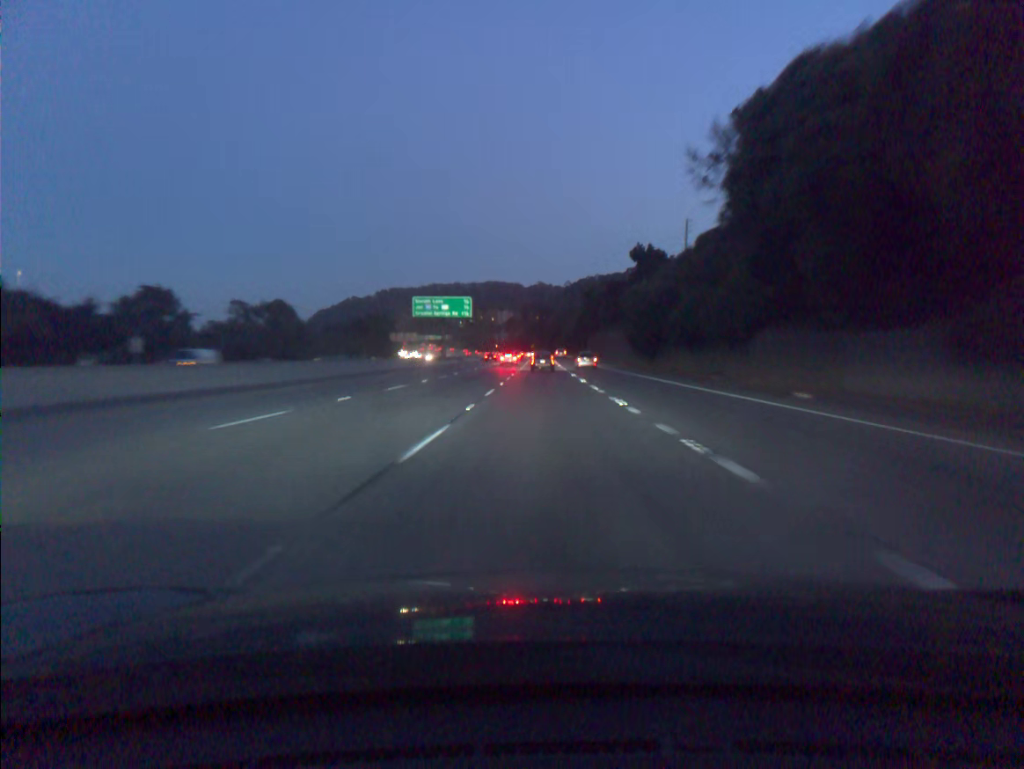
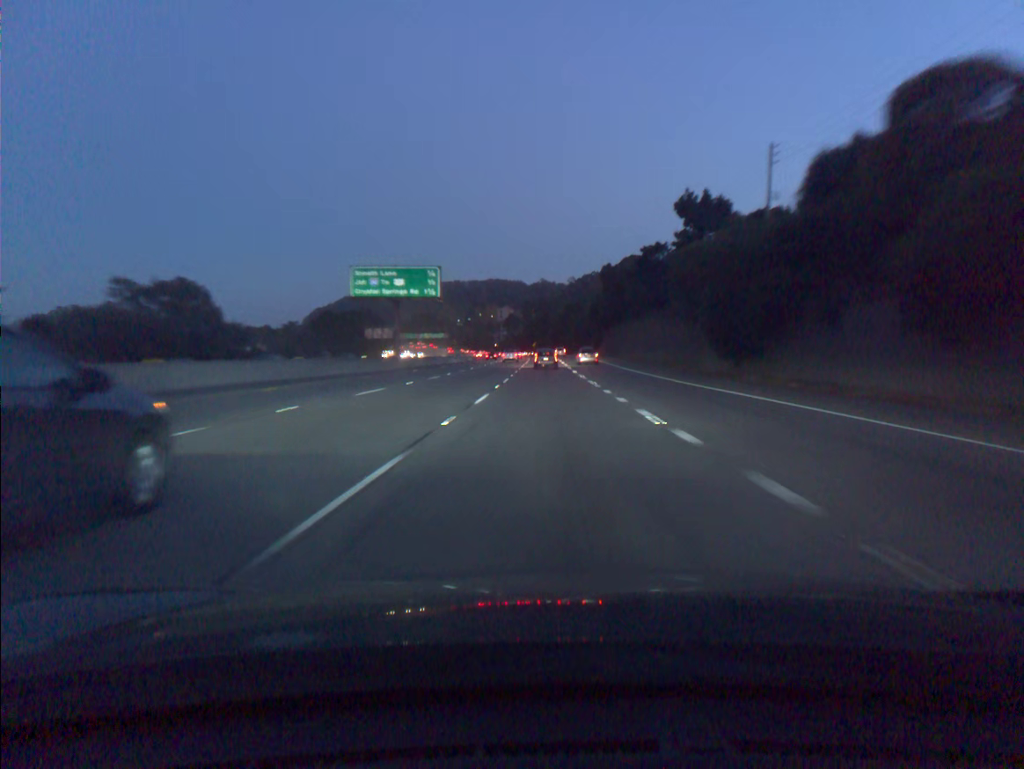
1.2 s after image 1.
(-0.1, +33.0) m; 0°
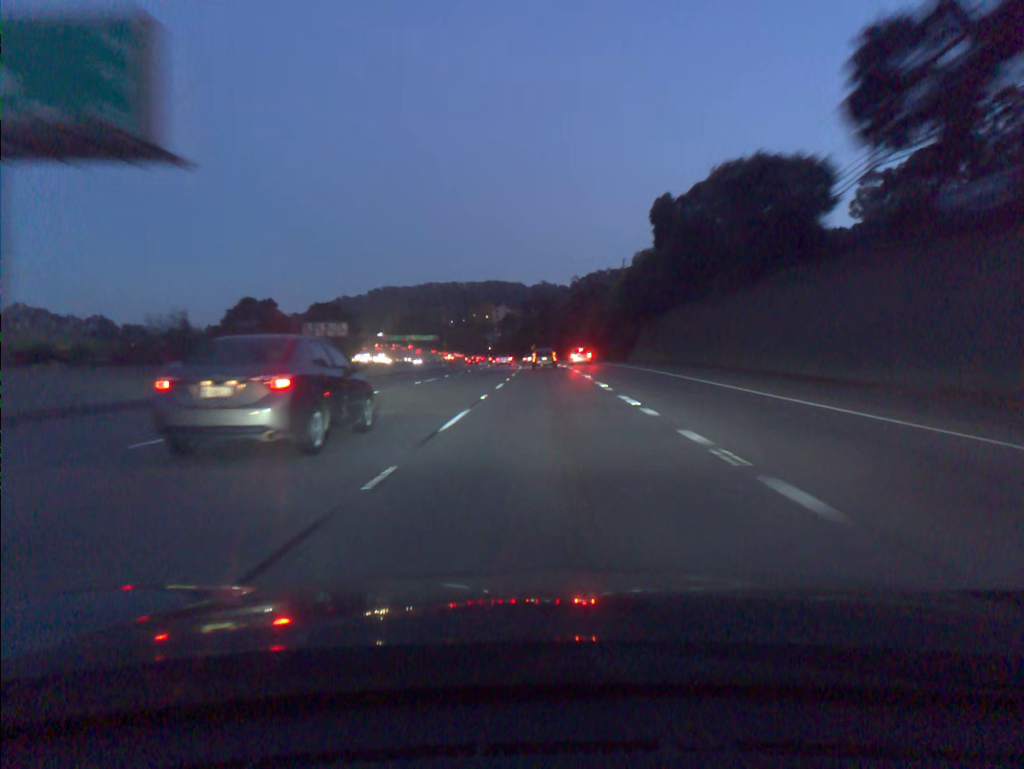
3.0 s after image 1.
(0.0, +49.3) m; 0°
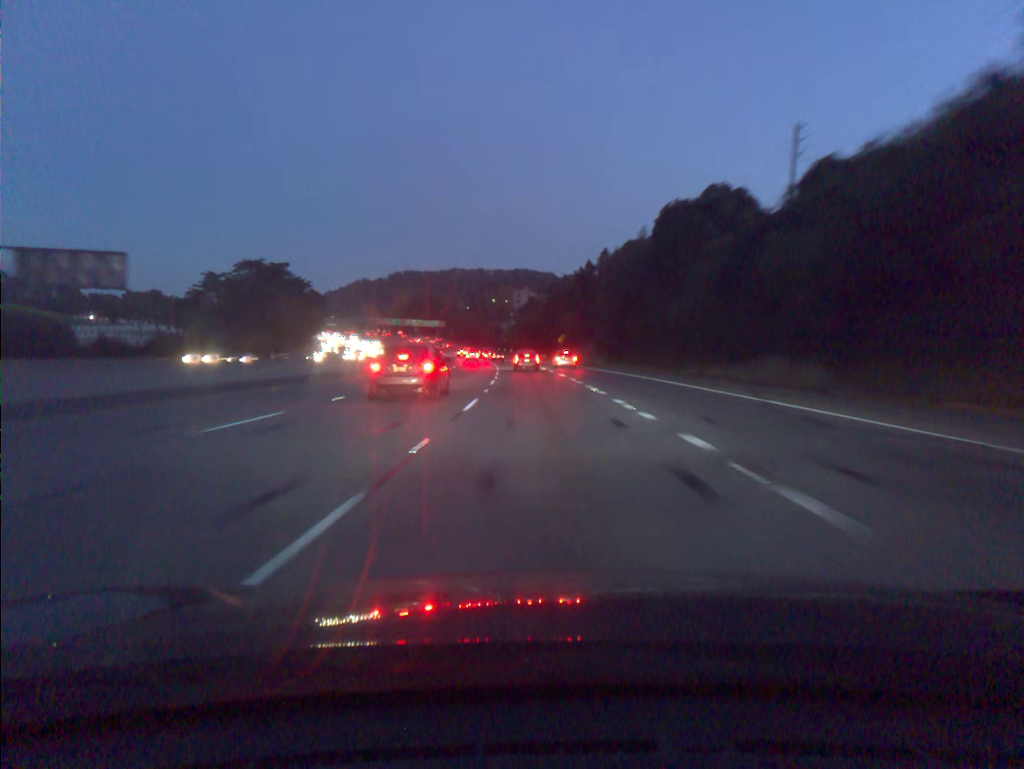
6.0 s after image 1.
(-0.7, +81.4) m; -2°
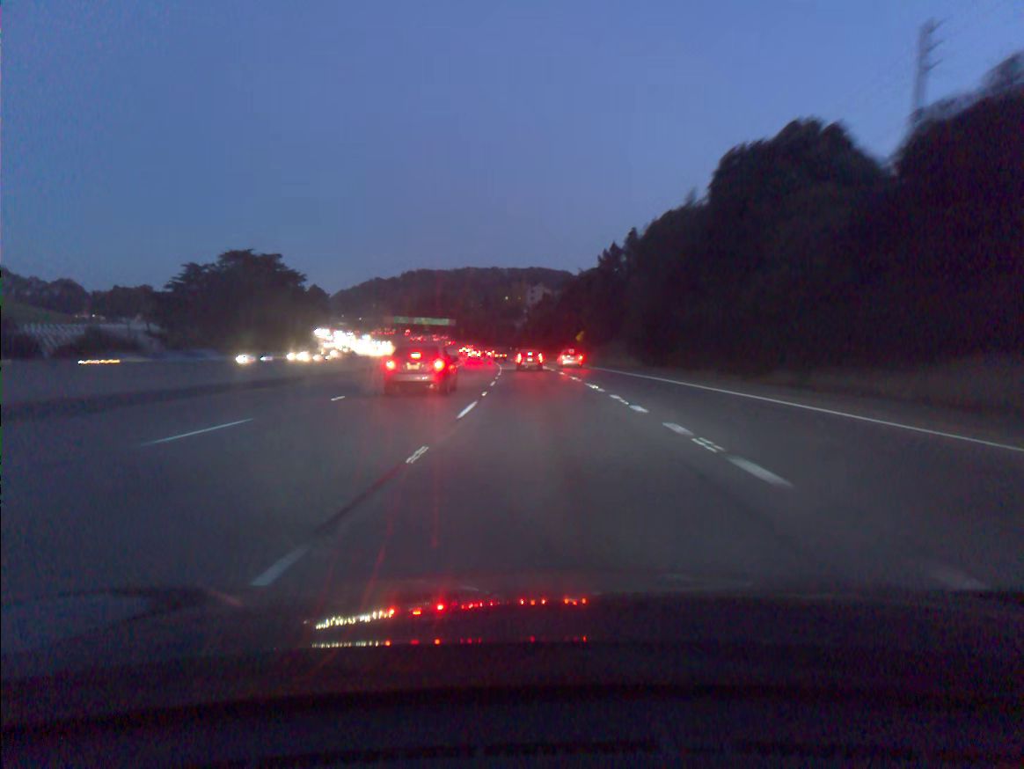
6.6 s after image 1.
(-0.1, +16.2) m; -1°
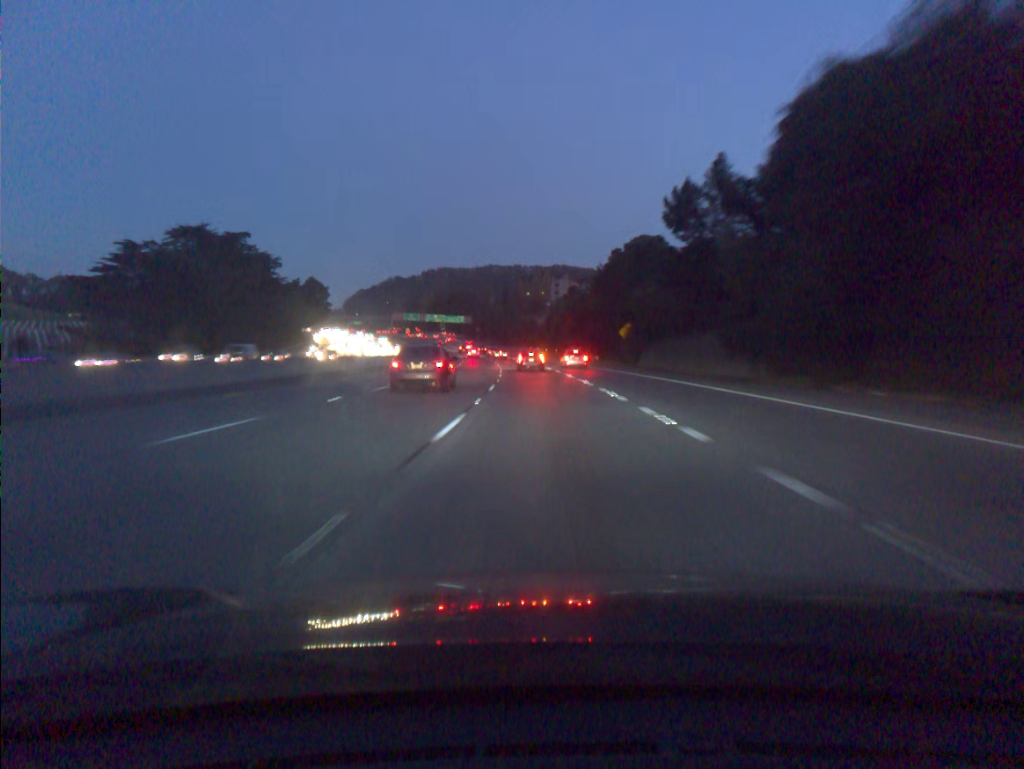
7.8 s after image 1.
(-0.5, +32.2) m; -2°
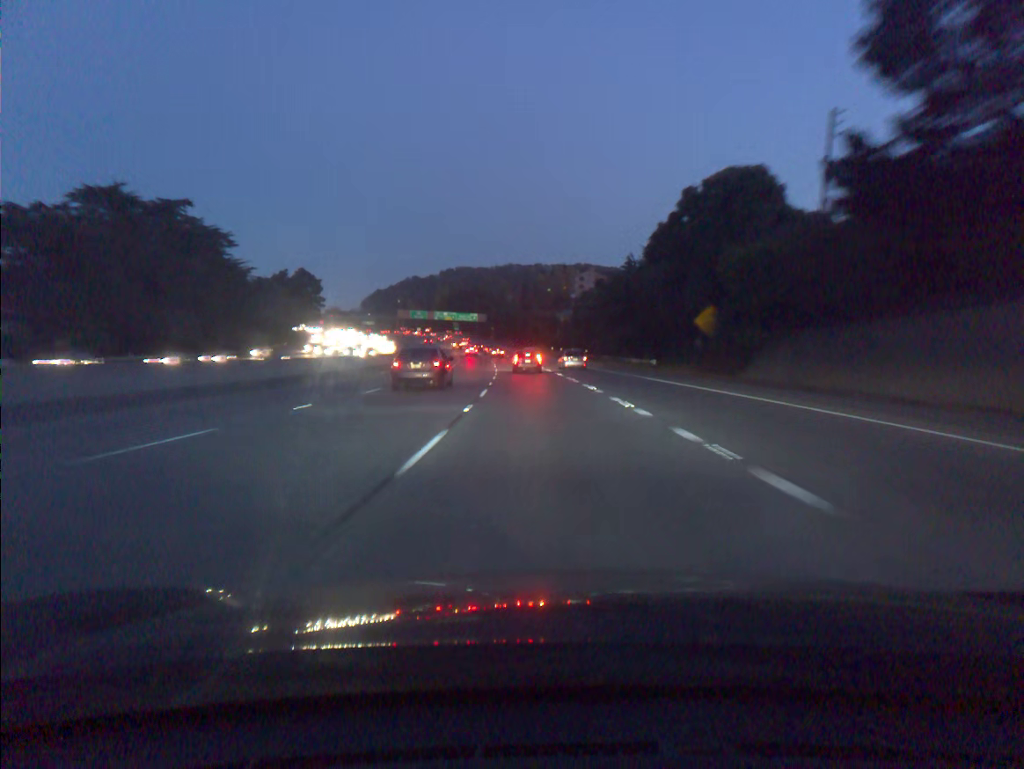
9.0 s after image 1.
(-0.4, +31.4) m; -2°
